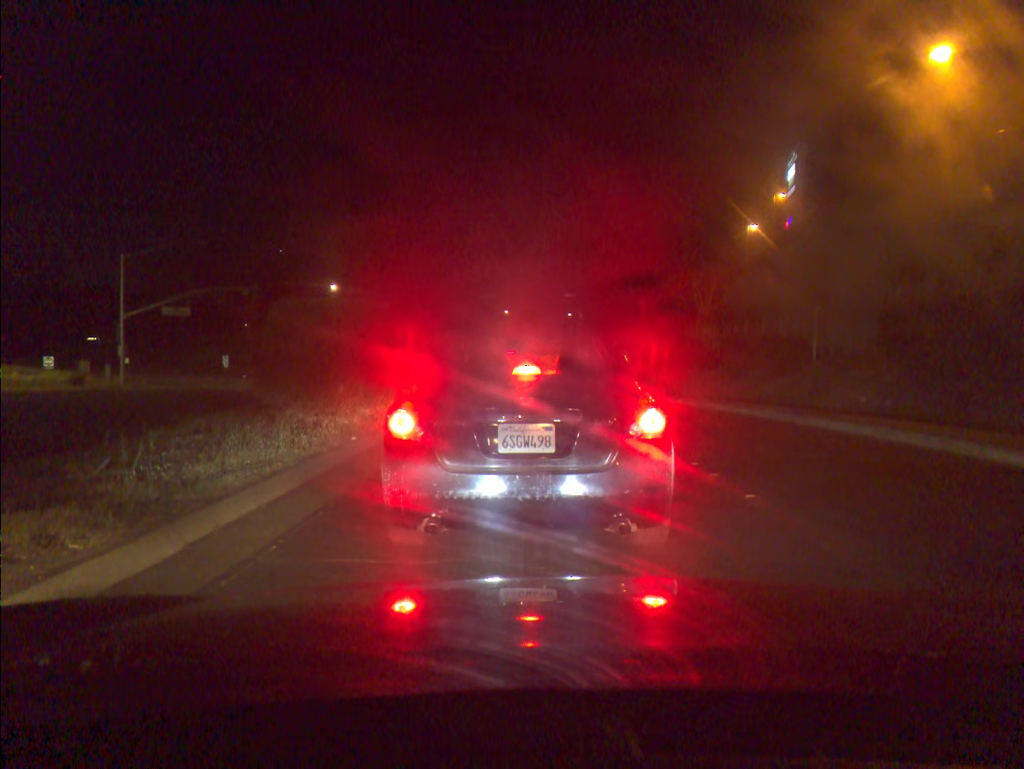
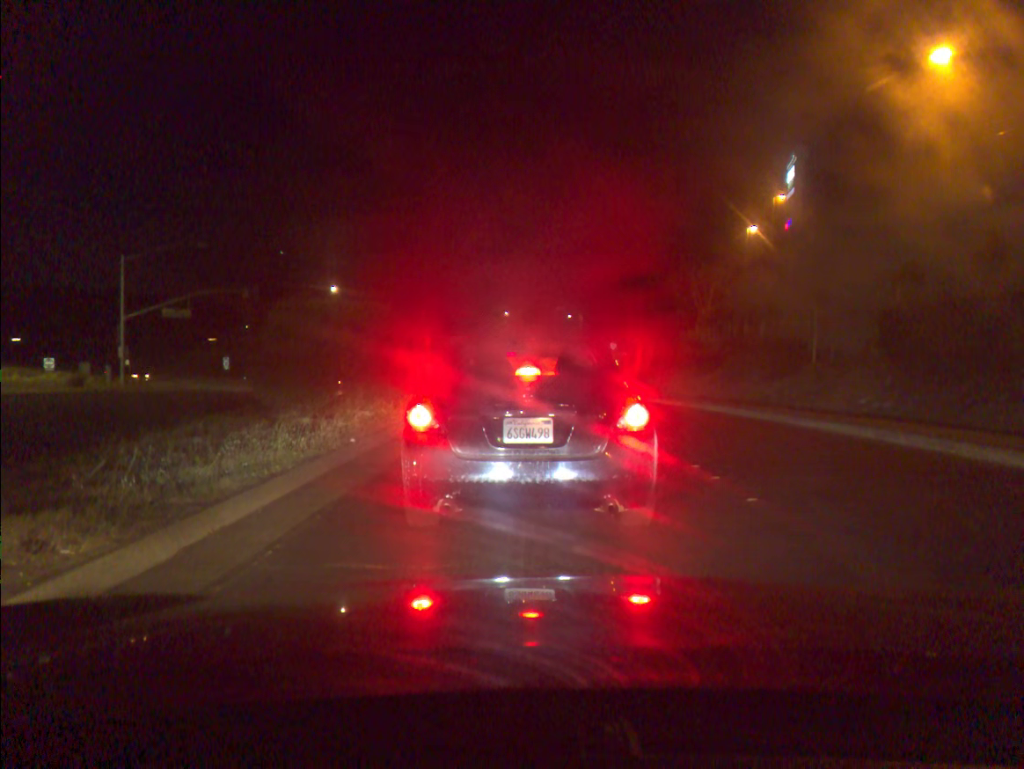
(0.0, +0.1) m; 0°
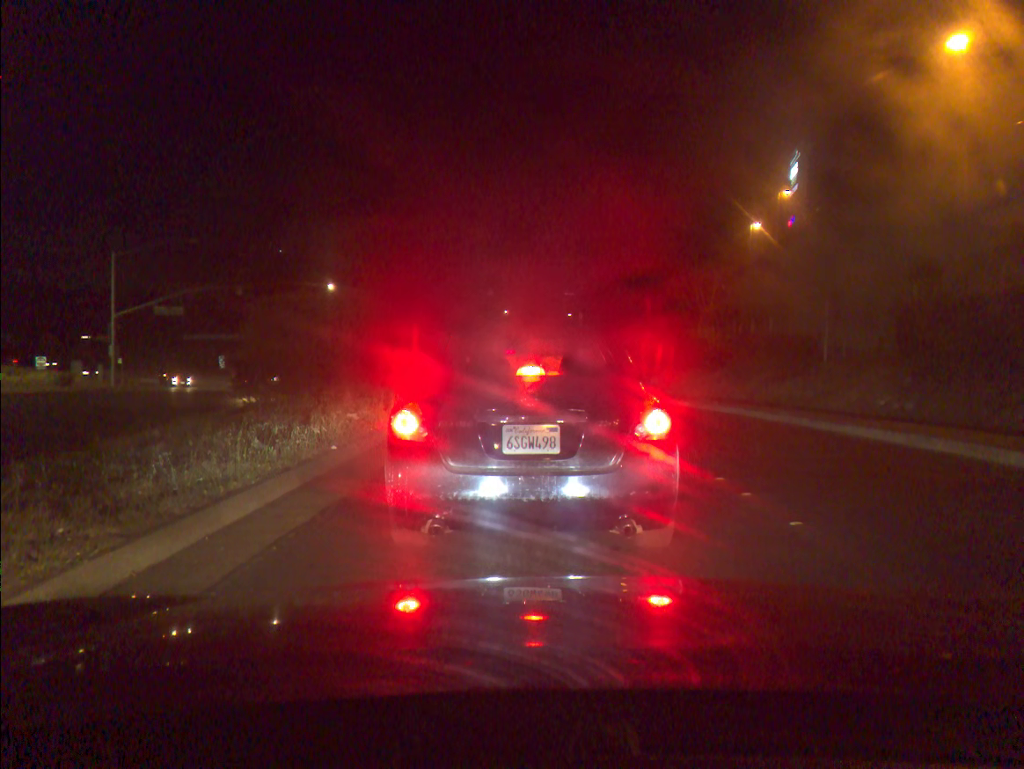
(0.0, +1.0) m; 0°
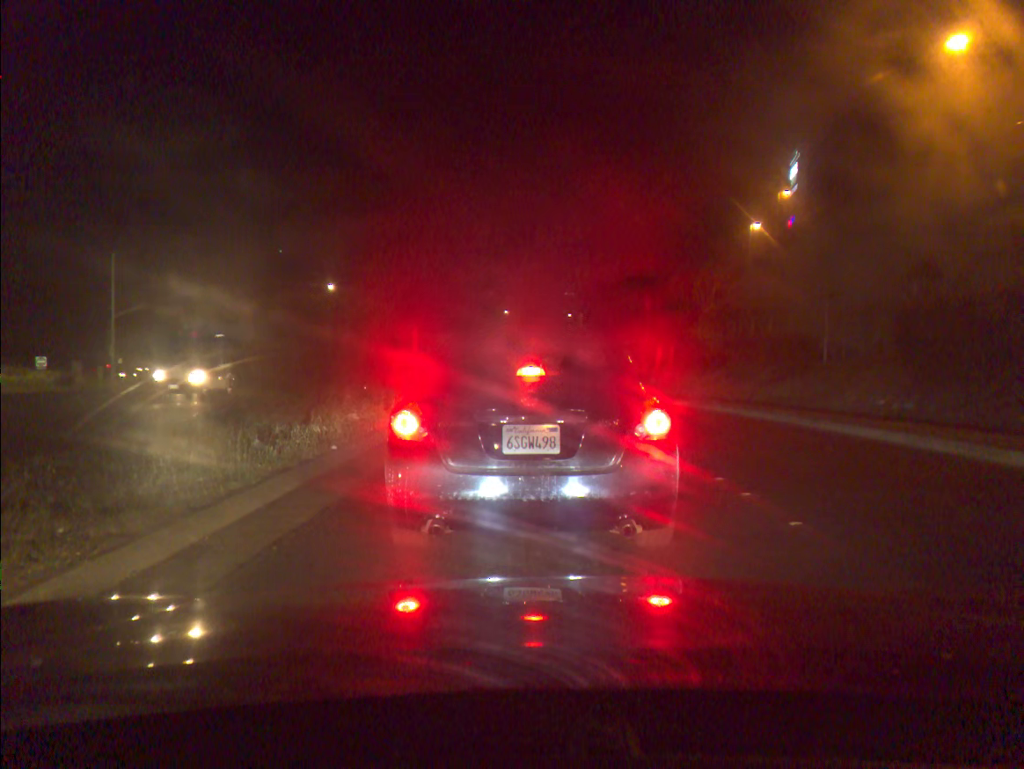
(0.0, 0.0) m; 0°
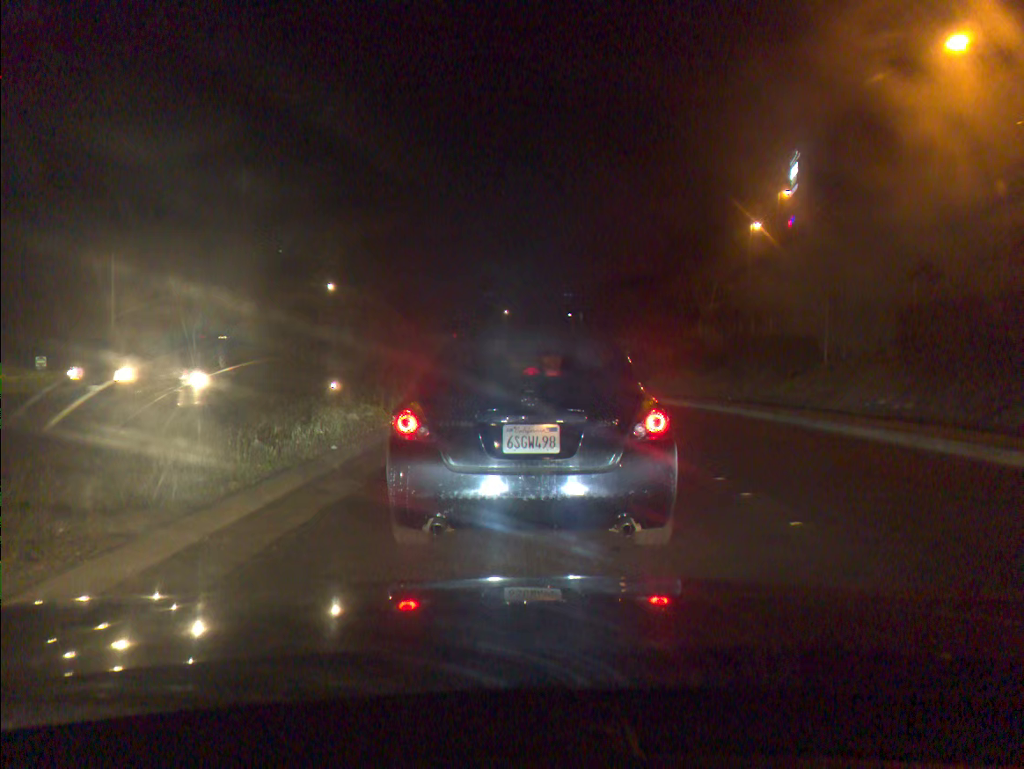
(0.0, 0.0) m; 0°
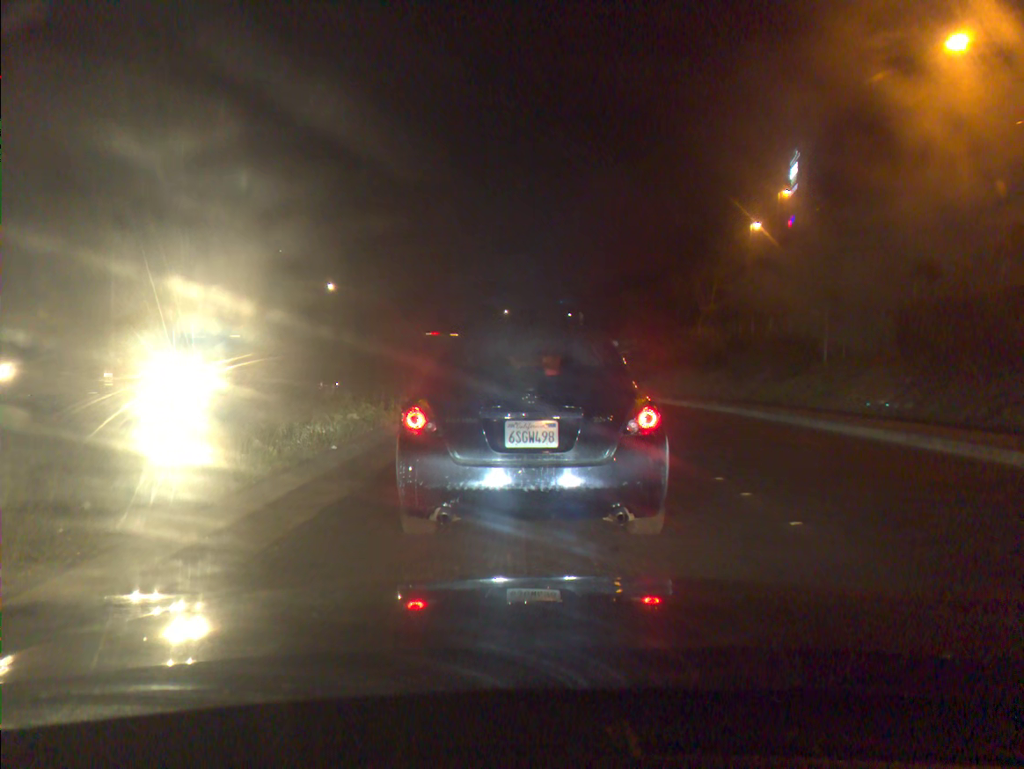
(0.0, 0.0) m; 0°
